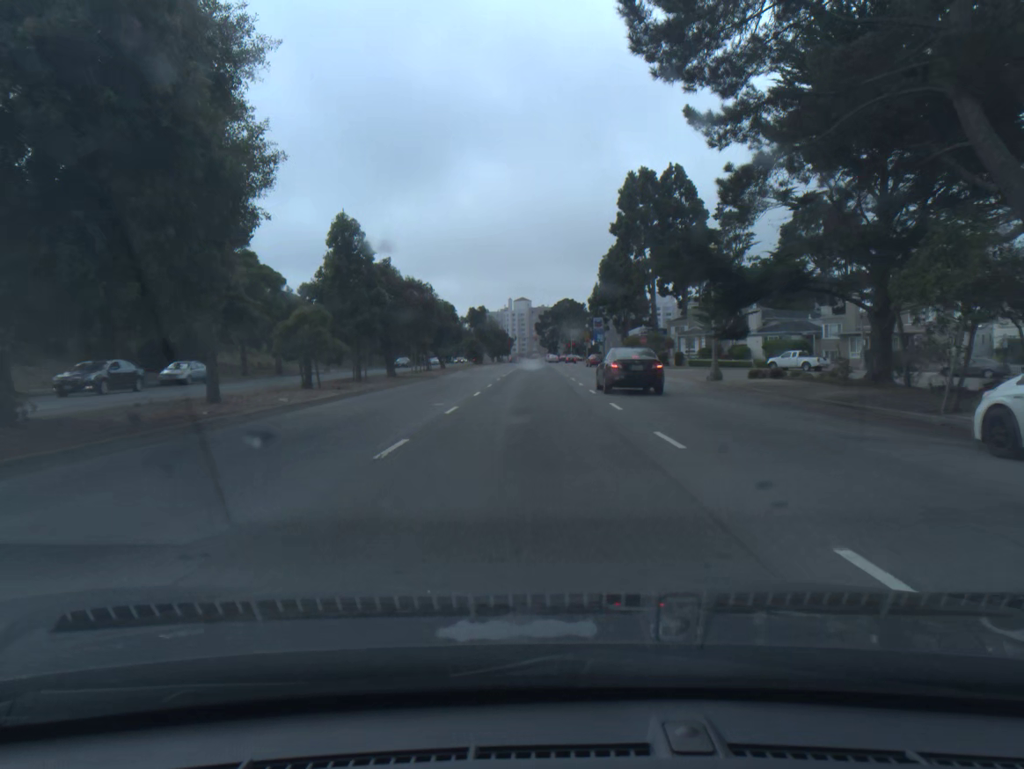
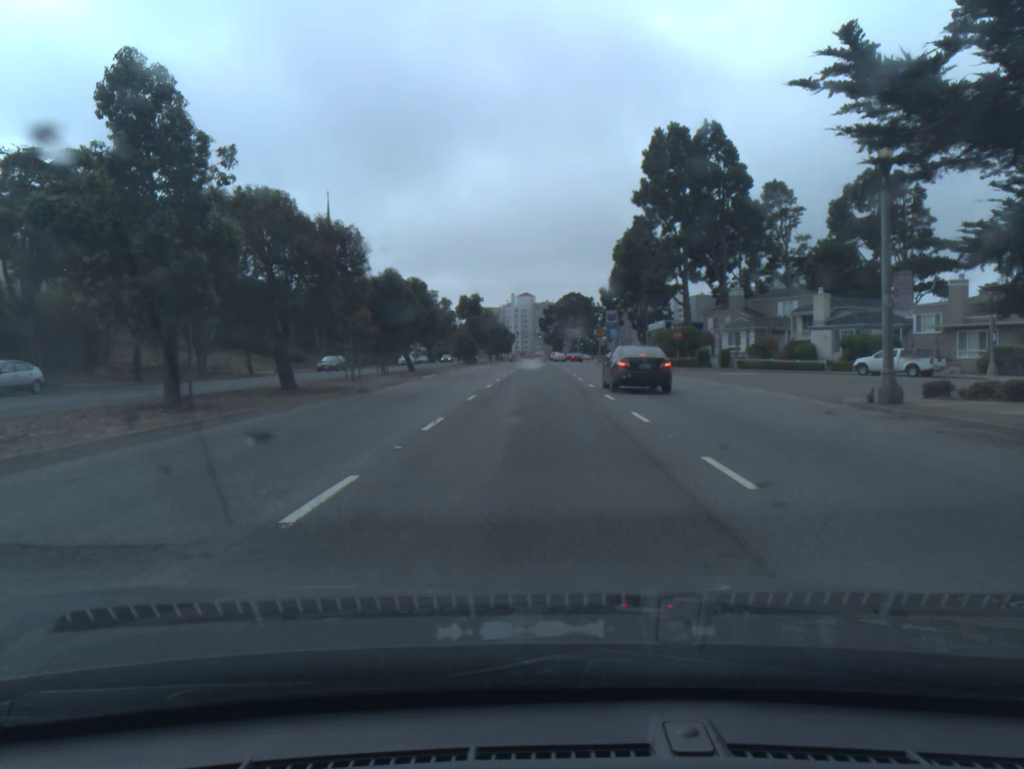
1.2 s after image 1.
(-0.1, +17.9) m; 0°
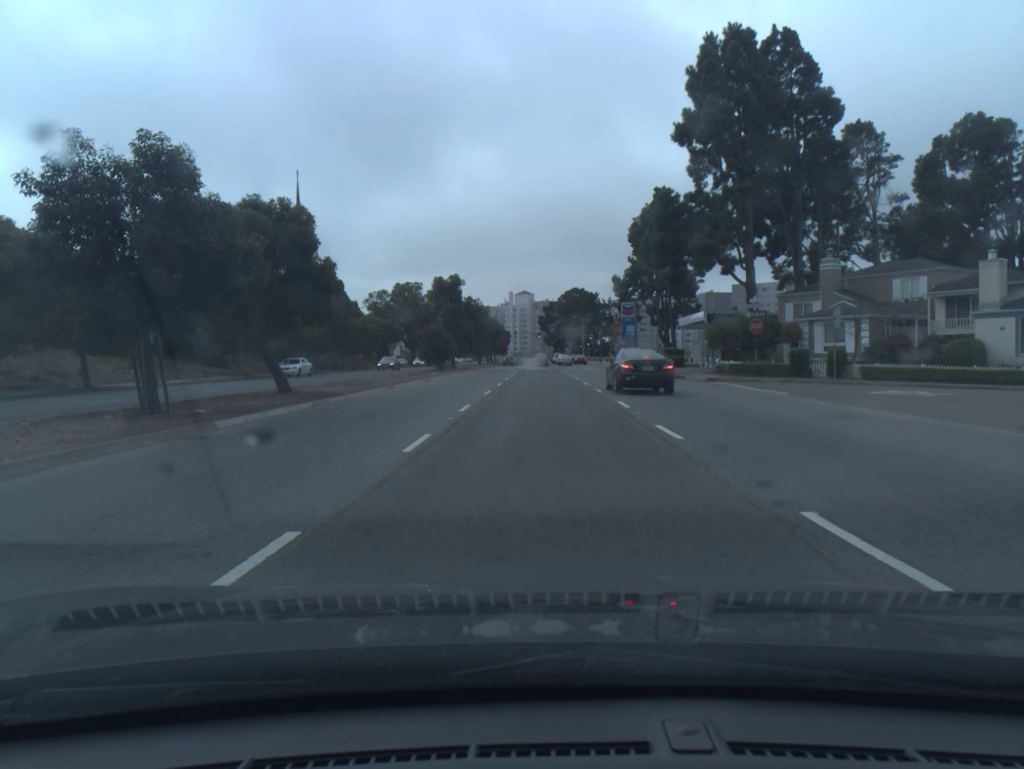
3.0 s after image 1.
(0.0, +24.2) m; 0°
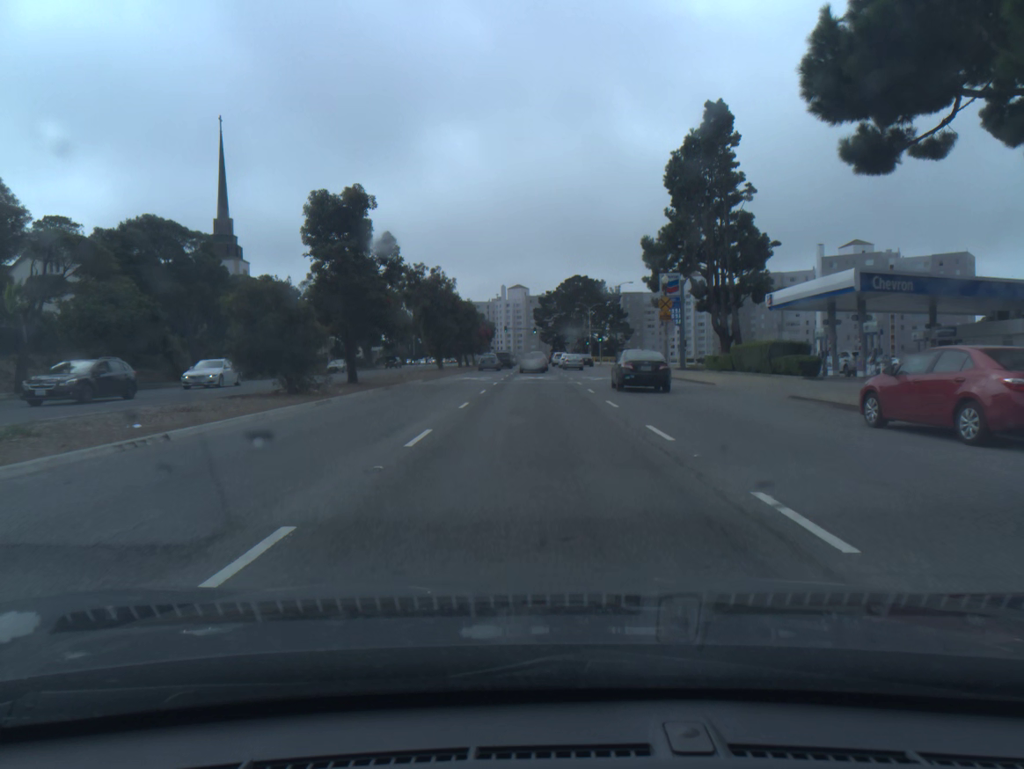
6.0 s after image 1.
(+0.2, +35.7) m; 0°
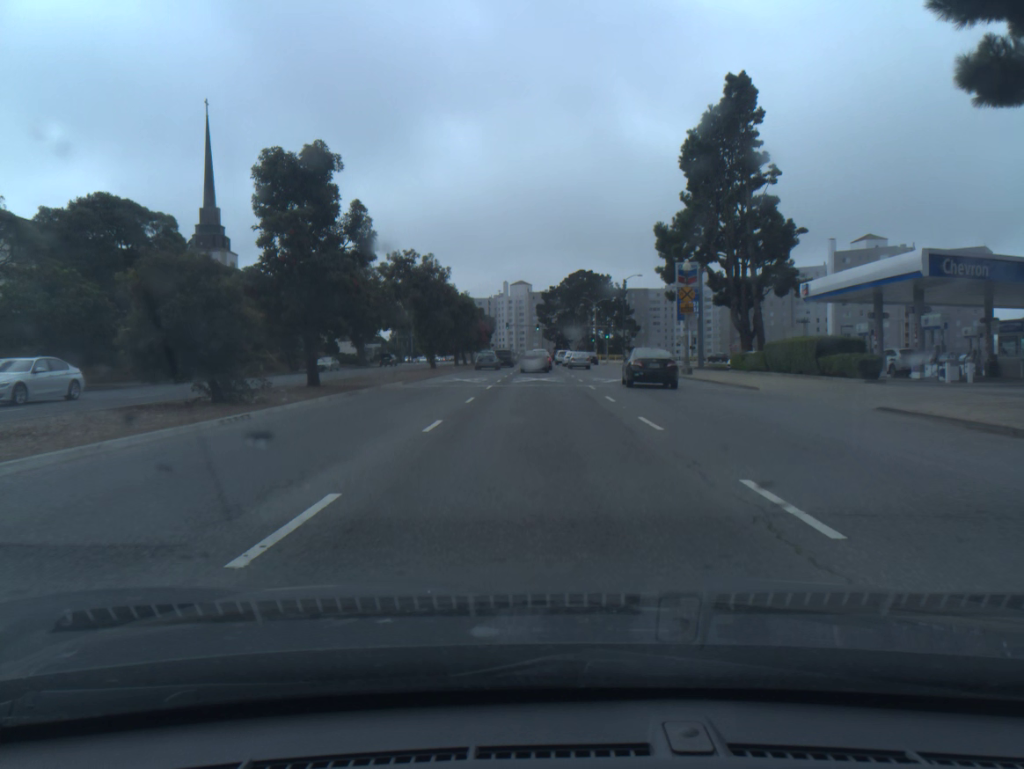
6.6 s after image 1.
(0.0, +6.2) m; 0°
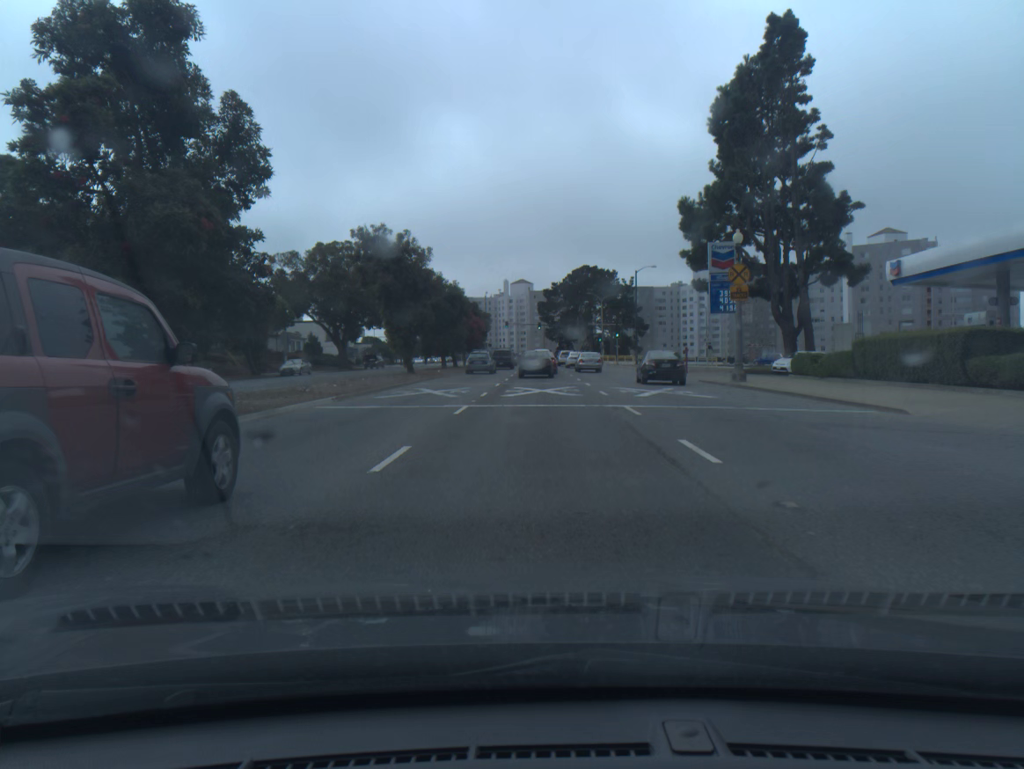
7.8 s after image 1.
(0.0, +11.2) m; 0°
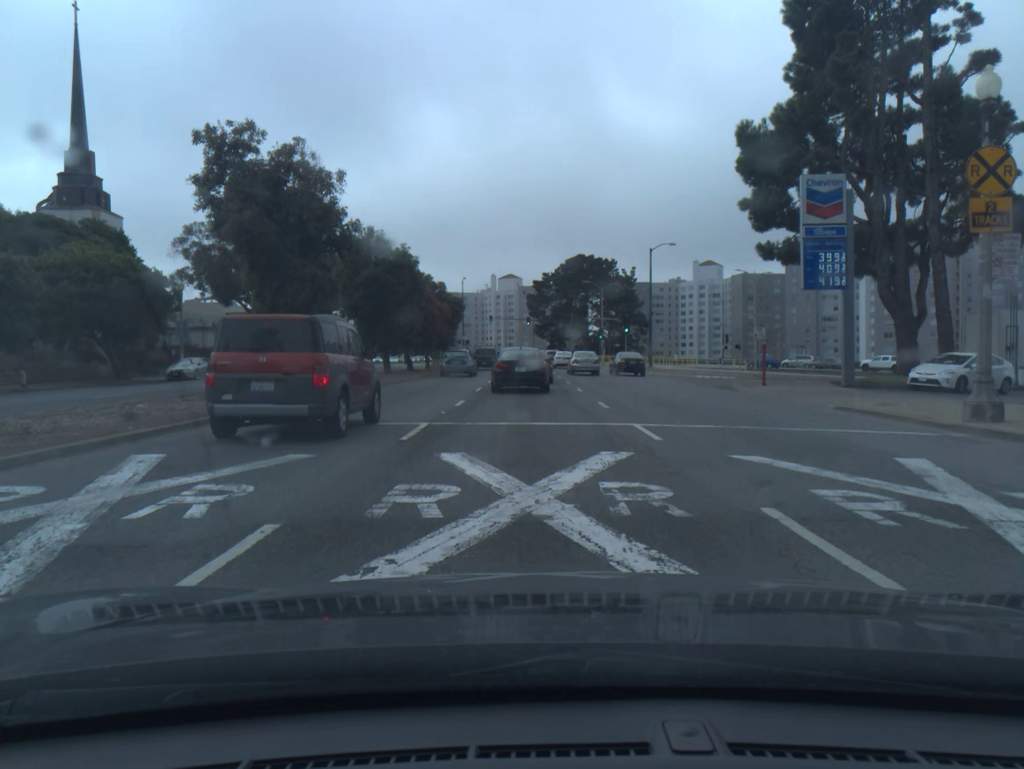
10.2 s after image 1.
(+0.2, +19.4) m; +1°
